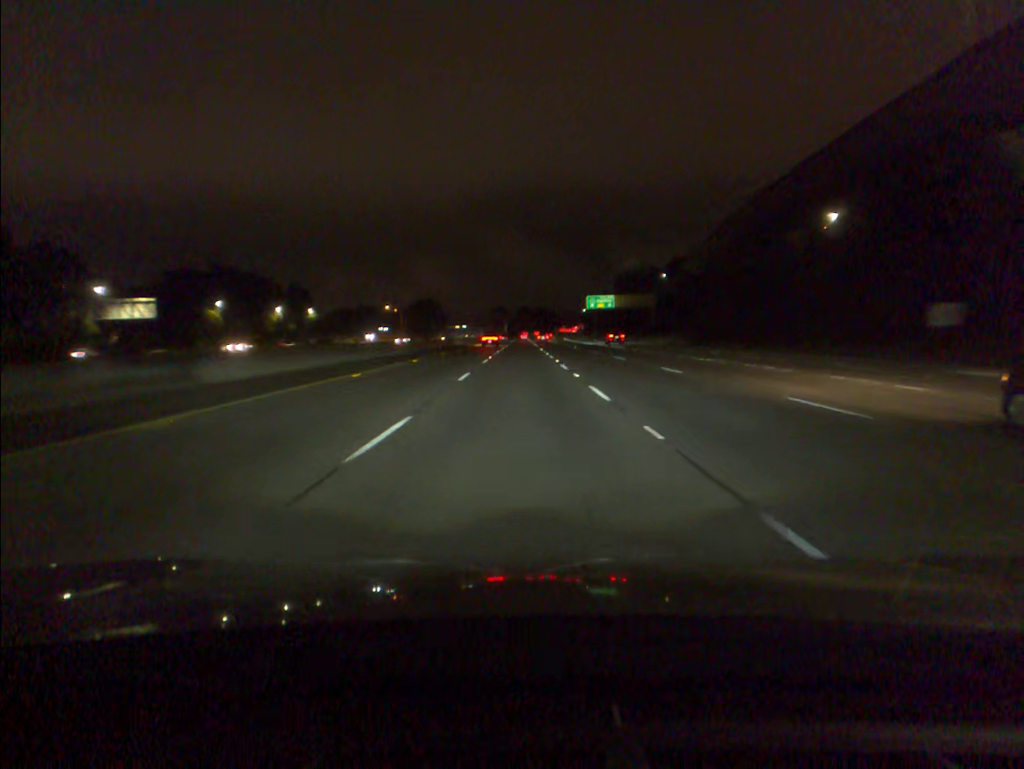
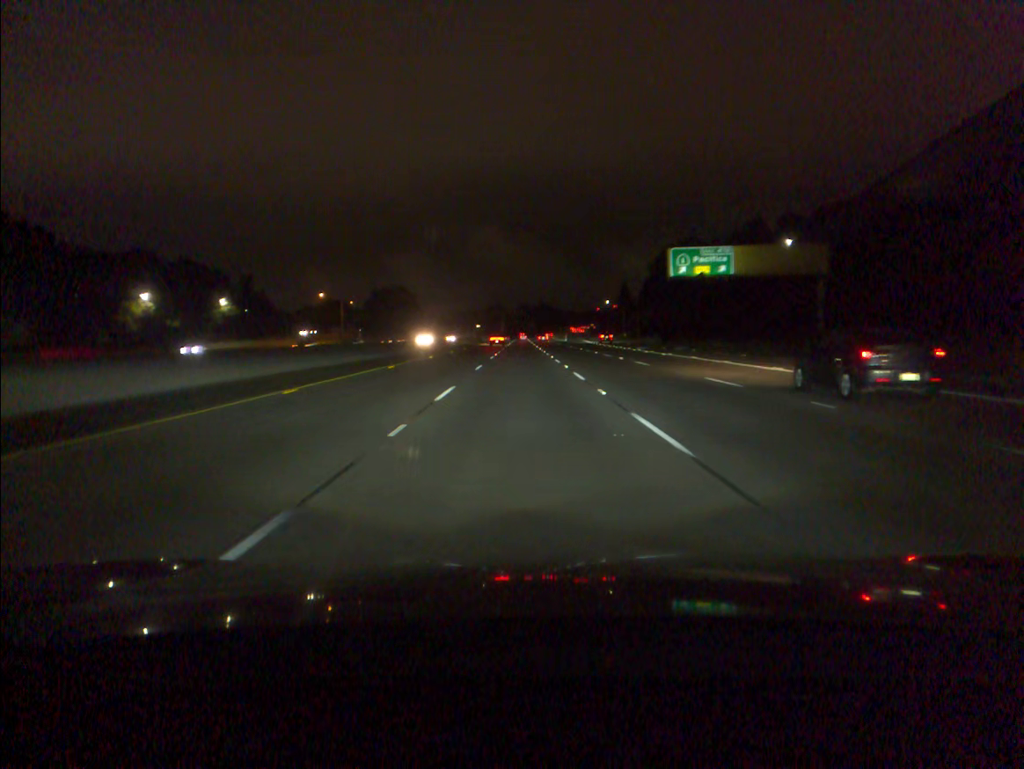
(-0.1, +80.3) m; 0°
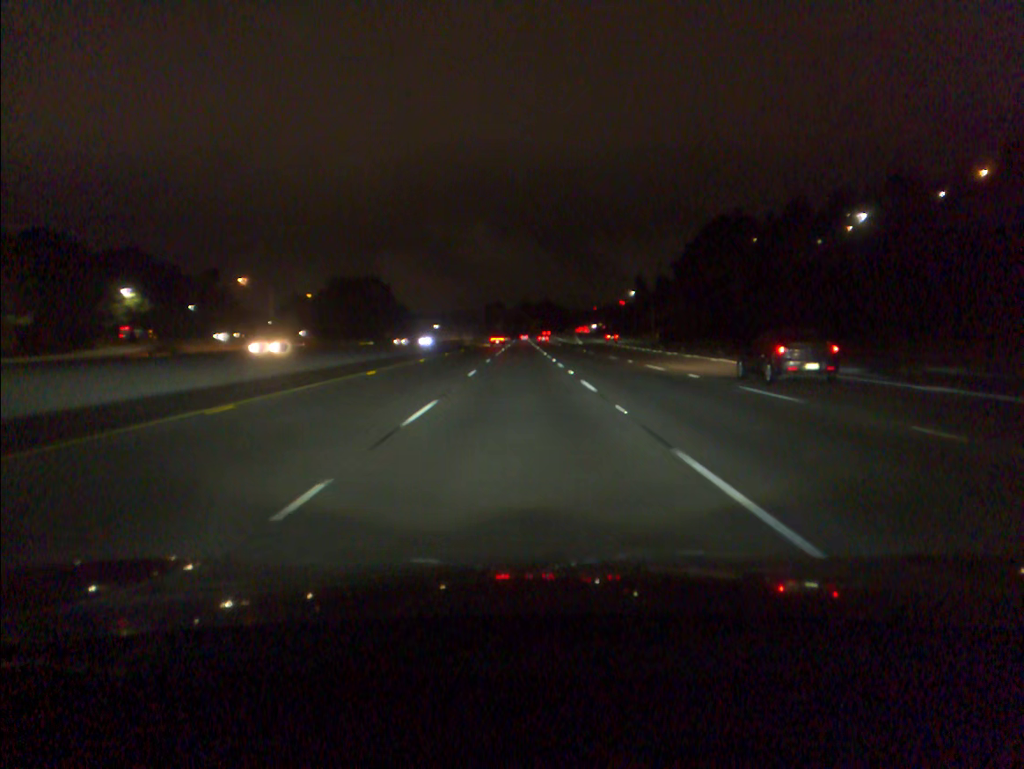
(0.0, +48.1) m; 0°
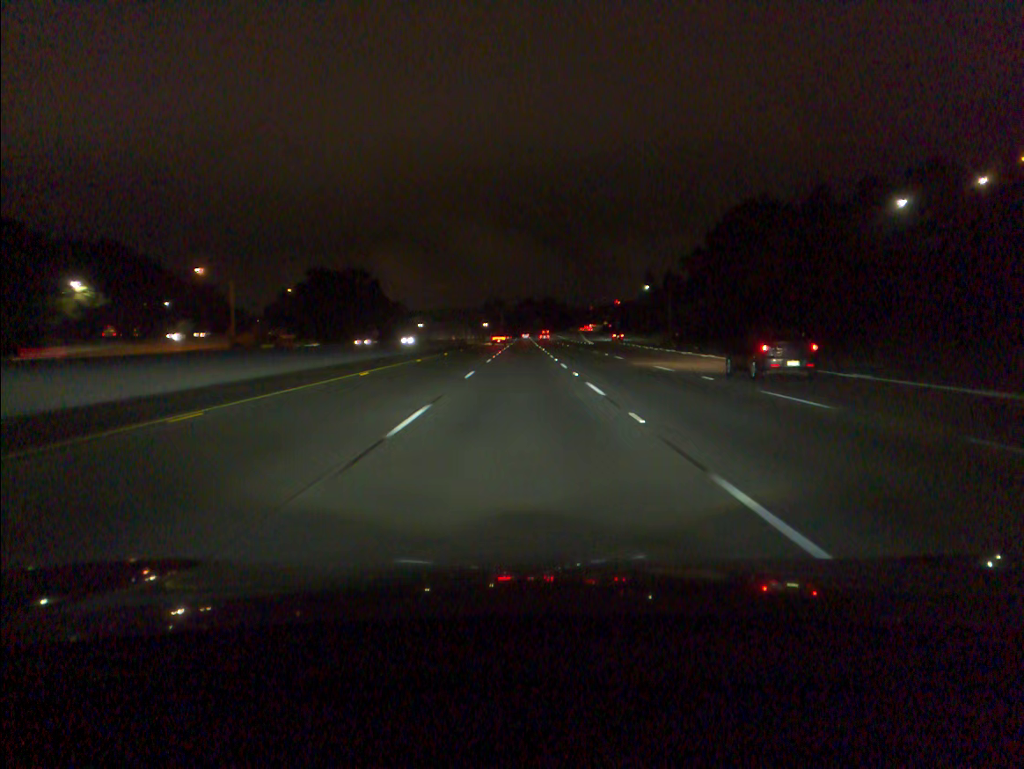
(0.0, +16.1) m; 0°
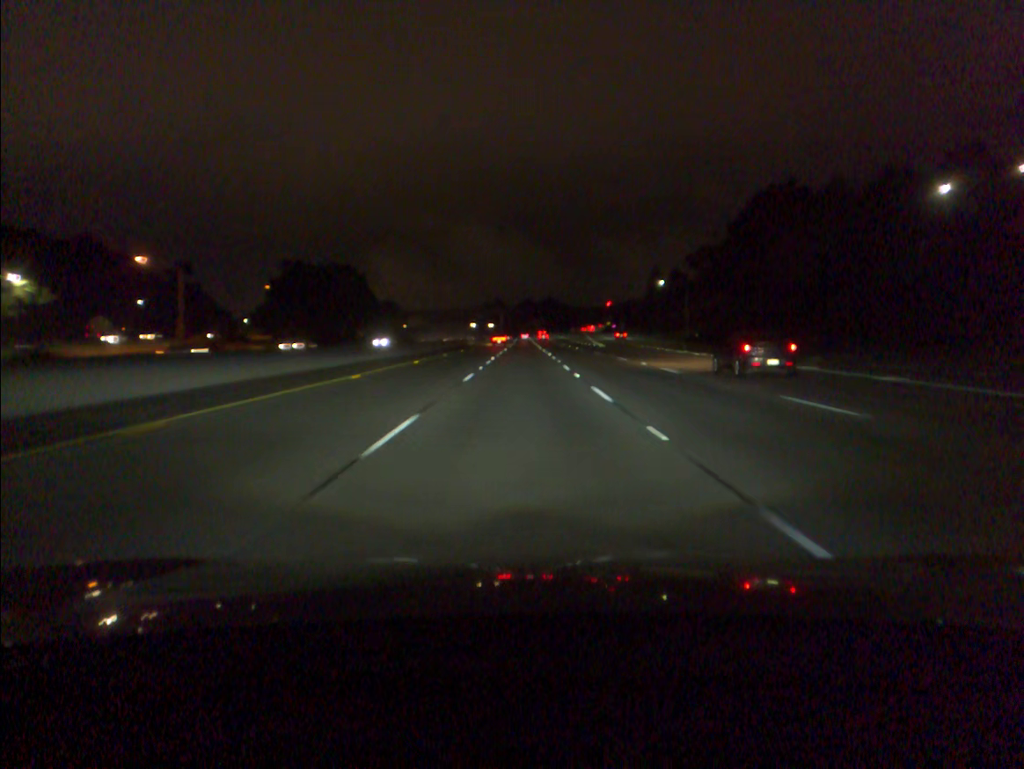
(0.0, +16.1) m; 0°
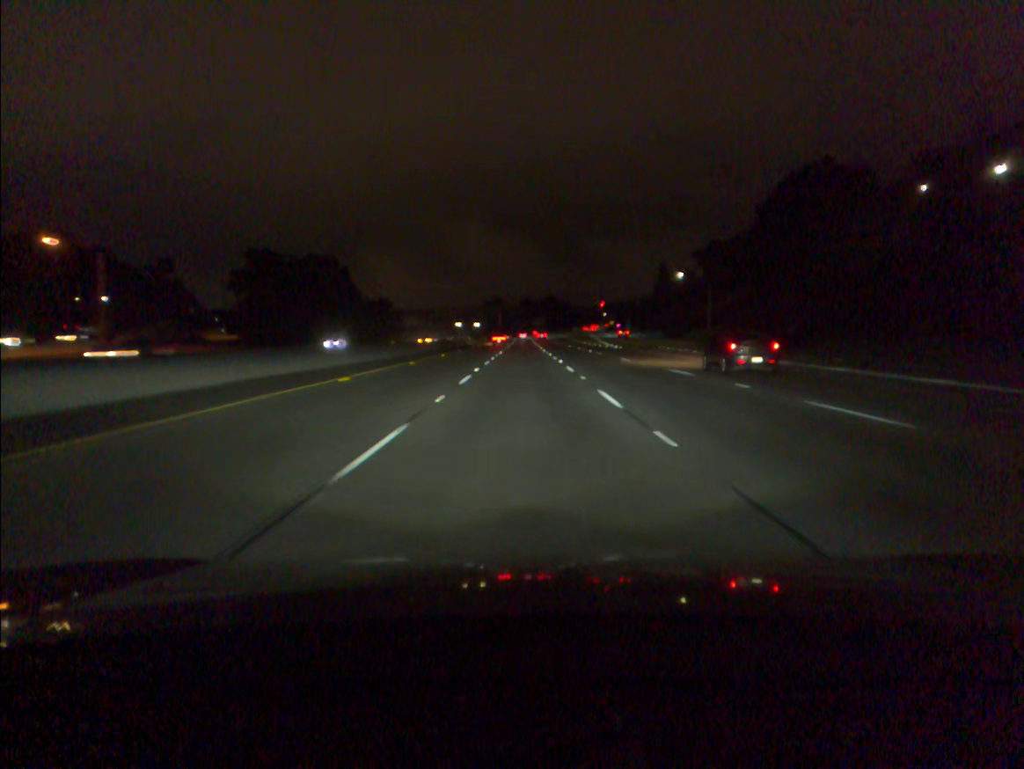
(0.0, +16.2) m; 0°
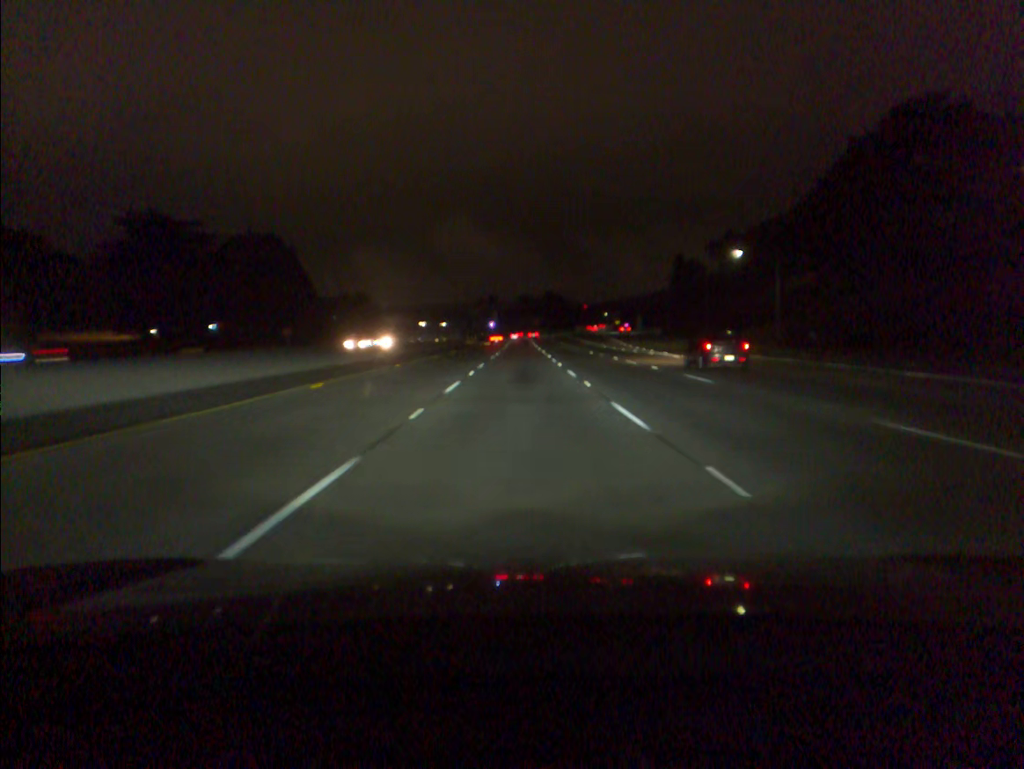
(+0.1, +32.5) m; 0°
